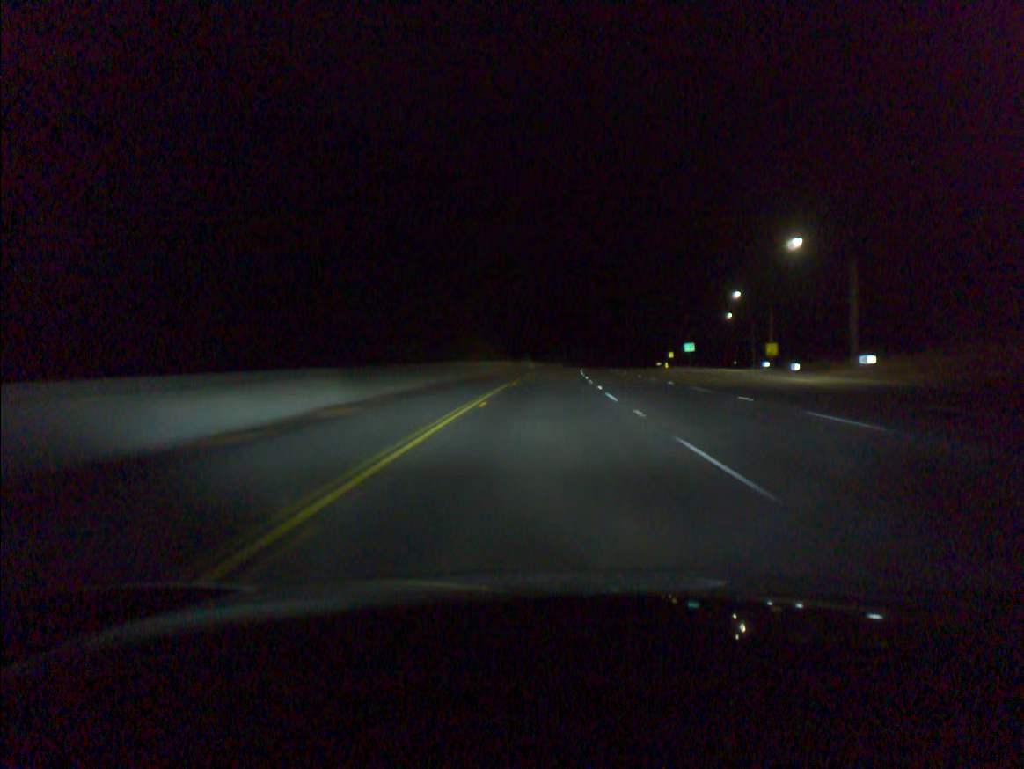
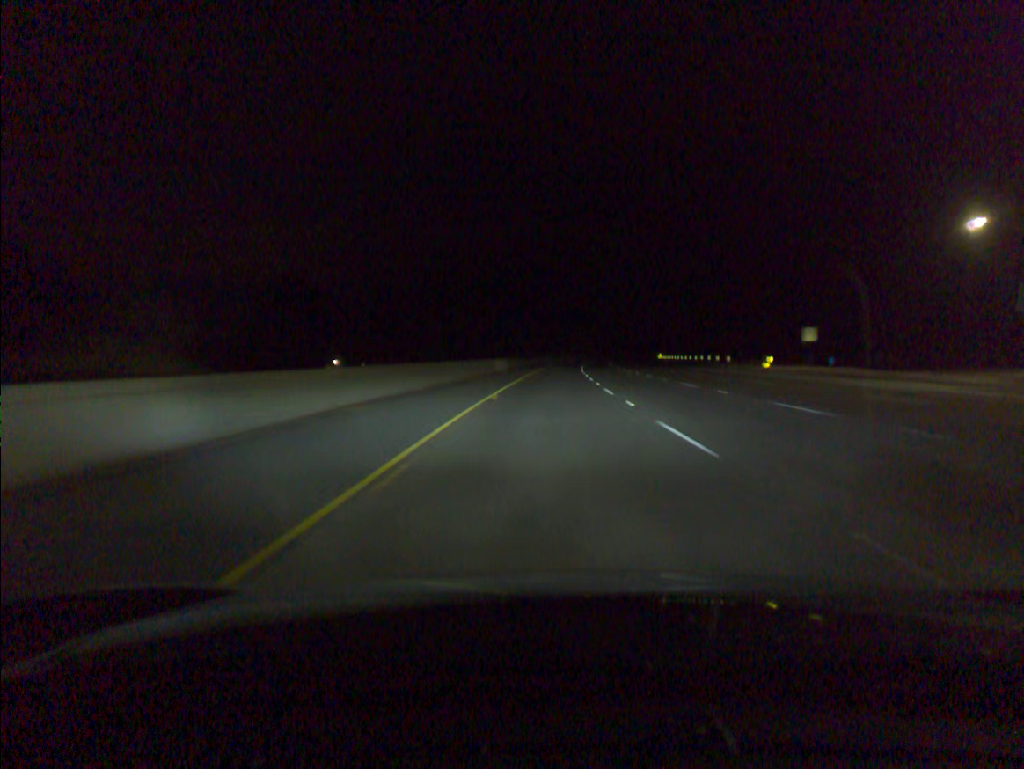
(+3.1, +99.1) m; +4°
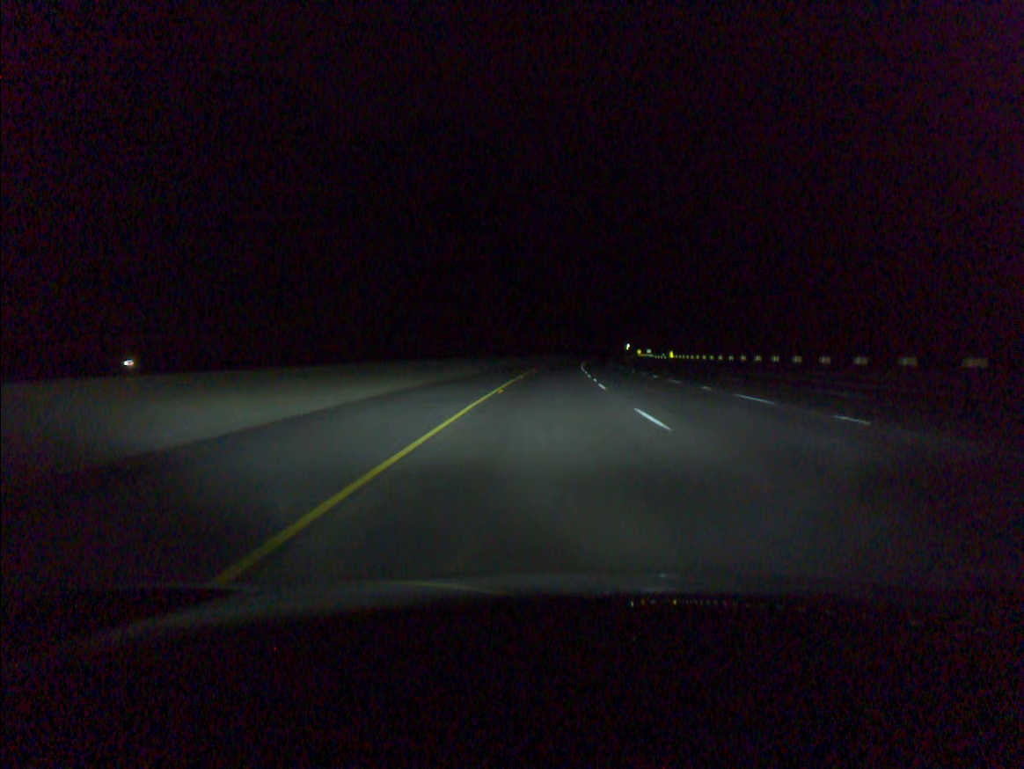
(+3.0, +99.0) m; +4°
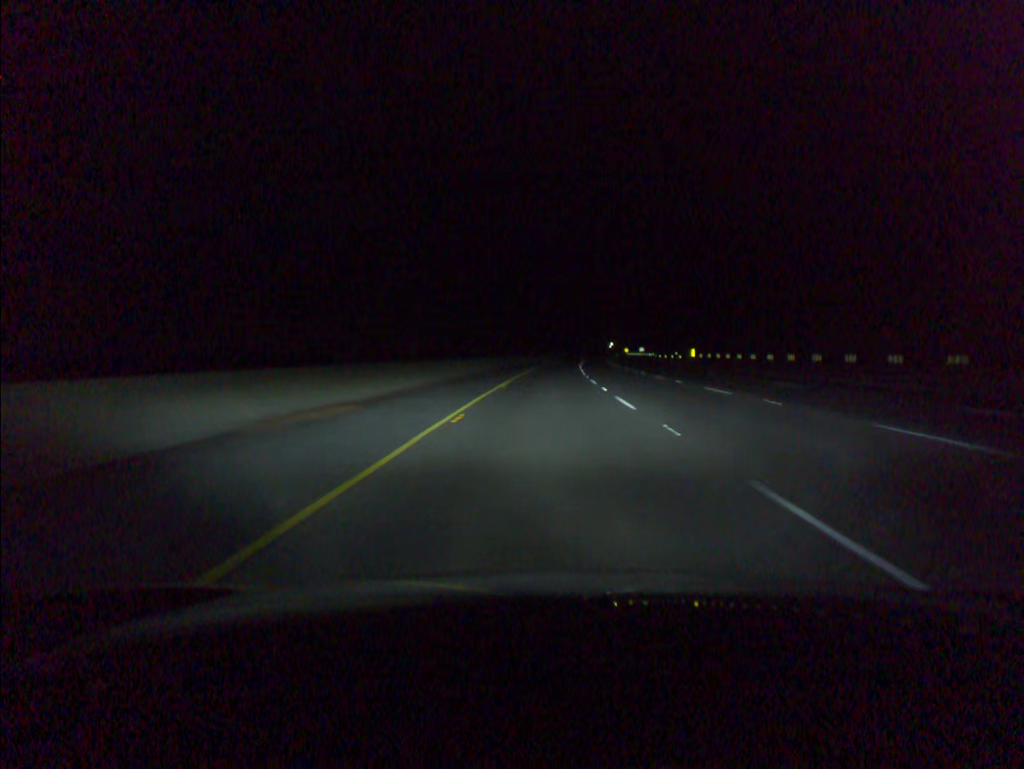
(+0.7, +39.4) m; +2°
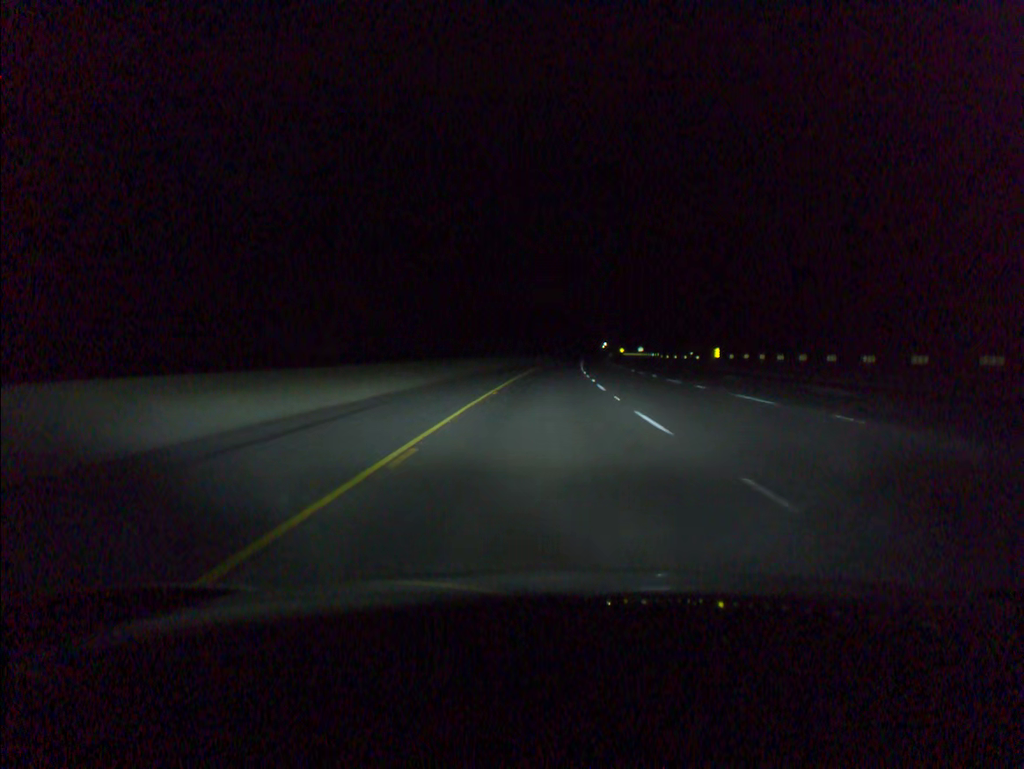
(+0.1, +19.7) m; +1°
